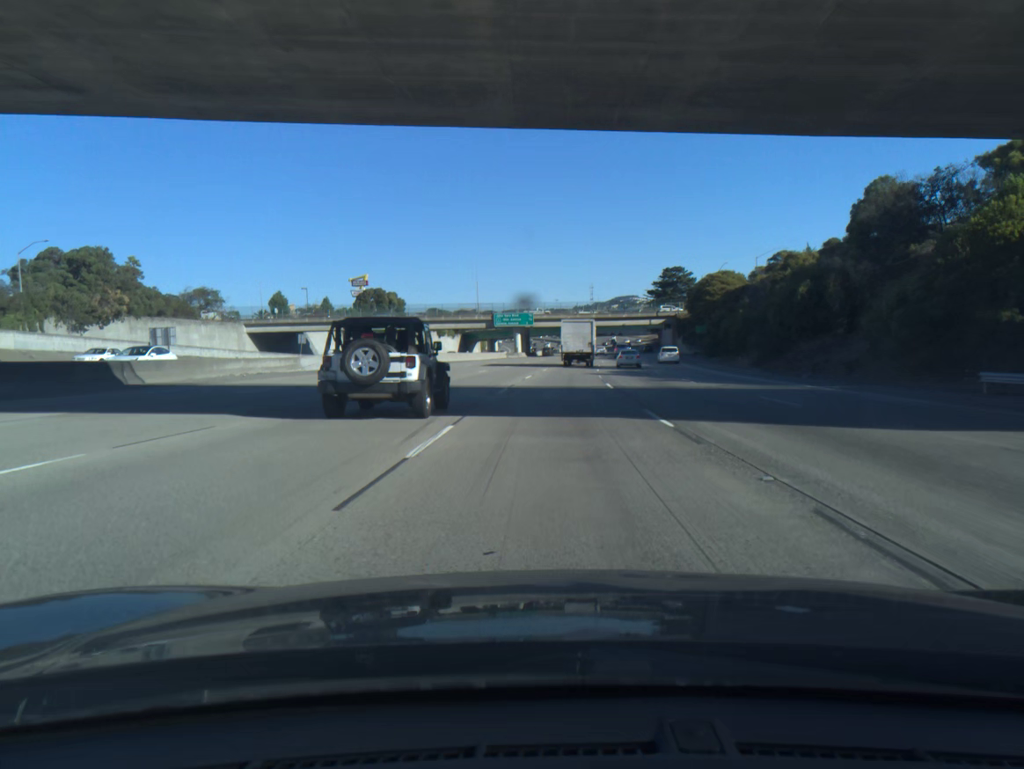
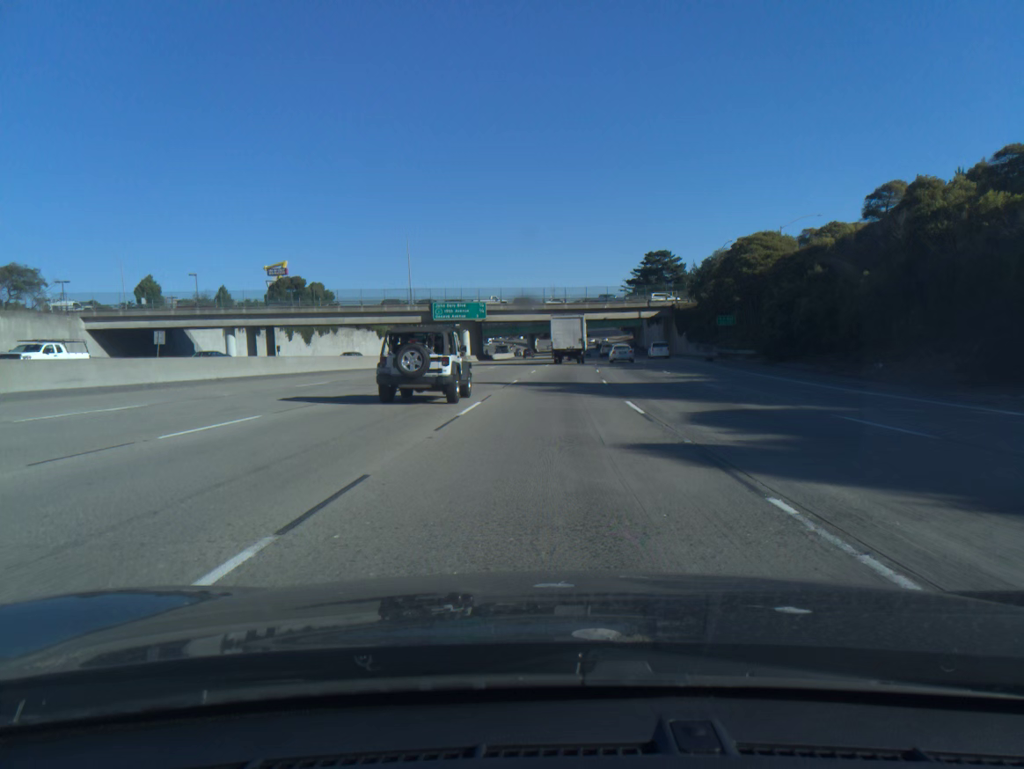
(+1.0, +36.2) m; +3°
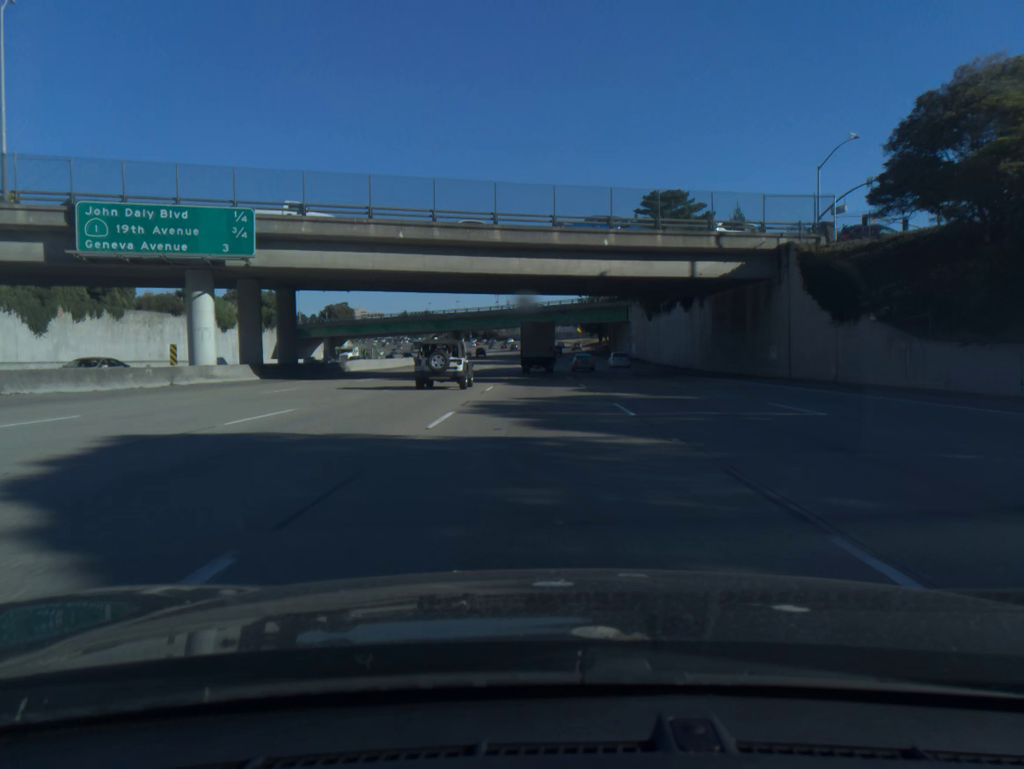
(+3.1, +72.0) m; +4°
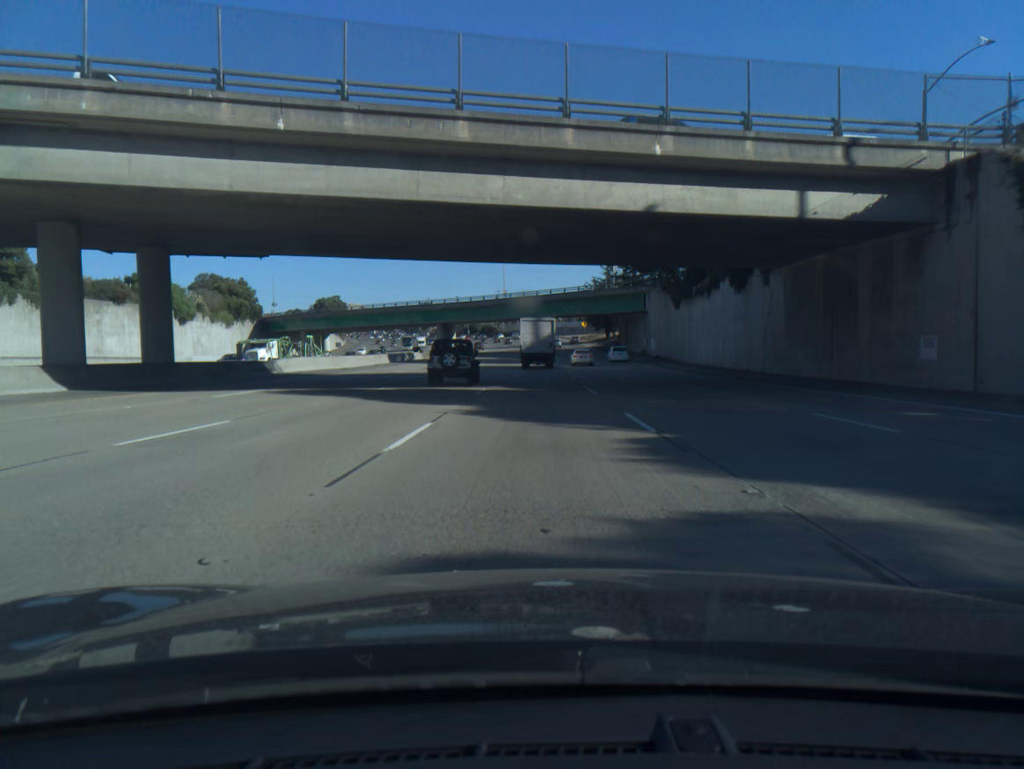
(0.0, +17.9) m; 0°
